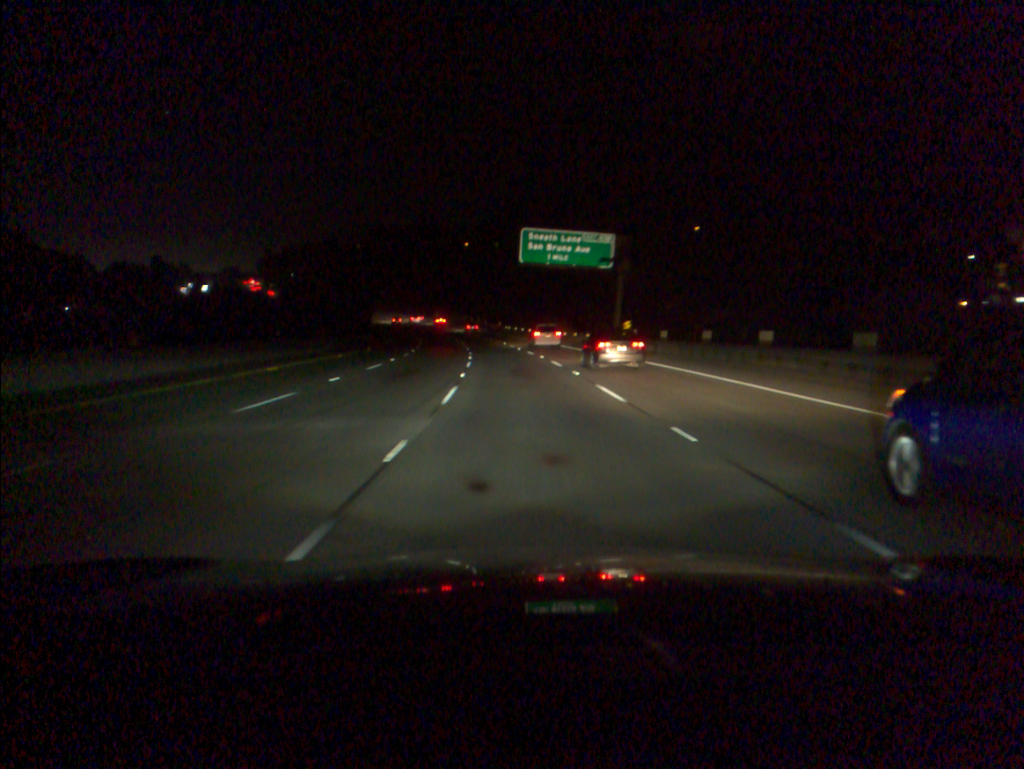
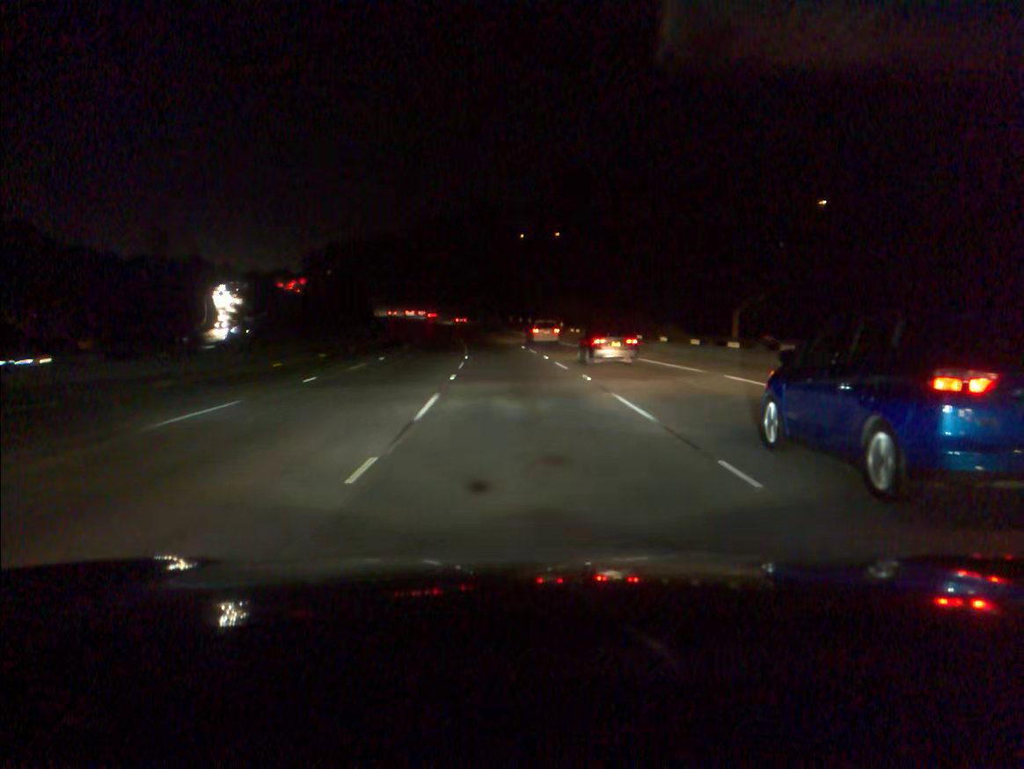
(-1.6, +47.4) m; -4°
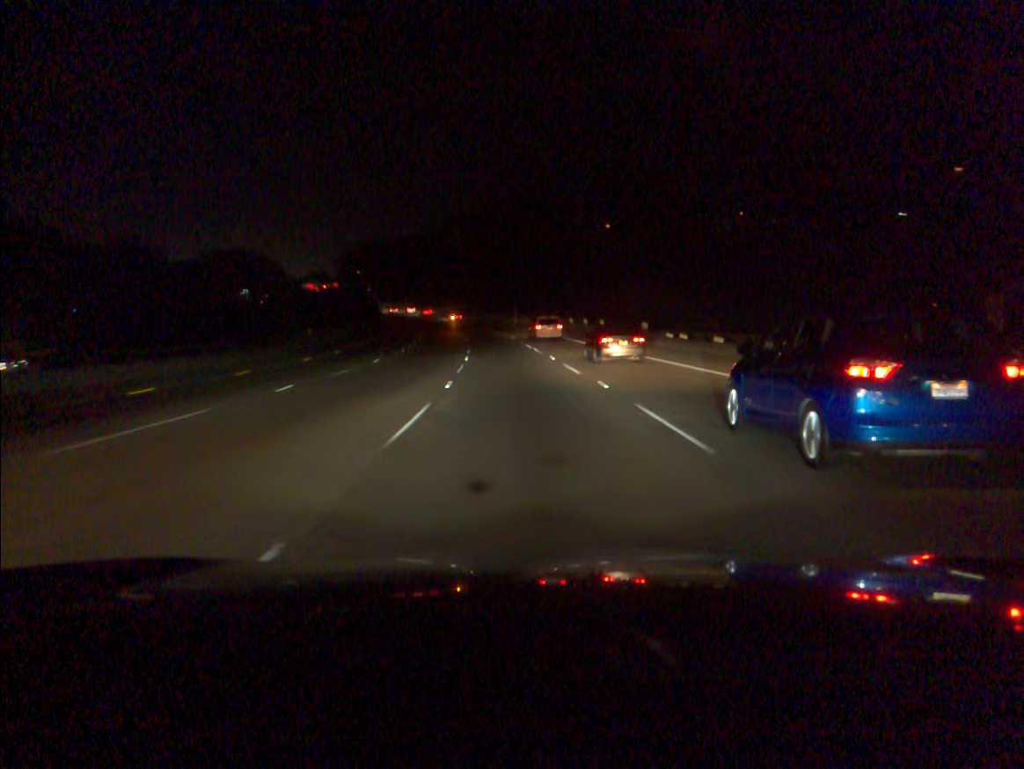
(-0.9, +31.9) m; -3°
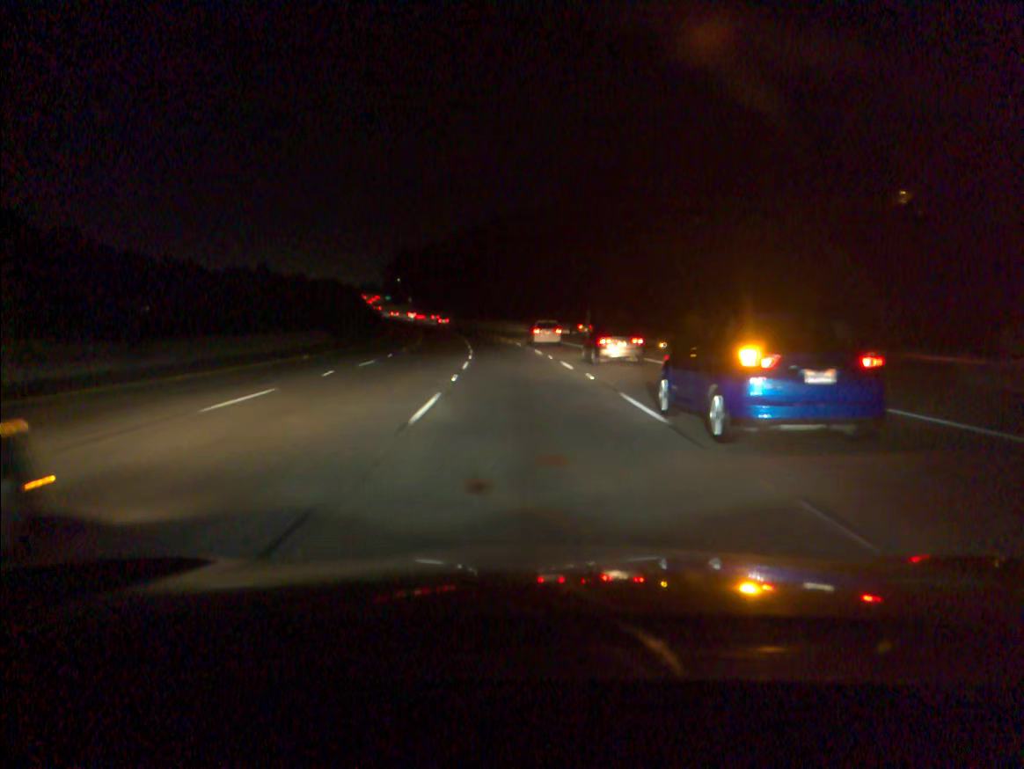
(-1.9, +47.9) m; -4°
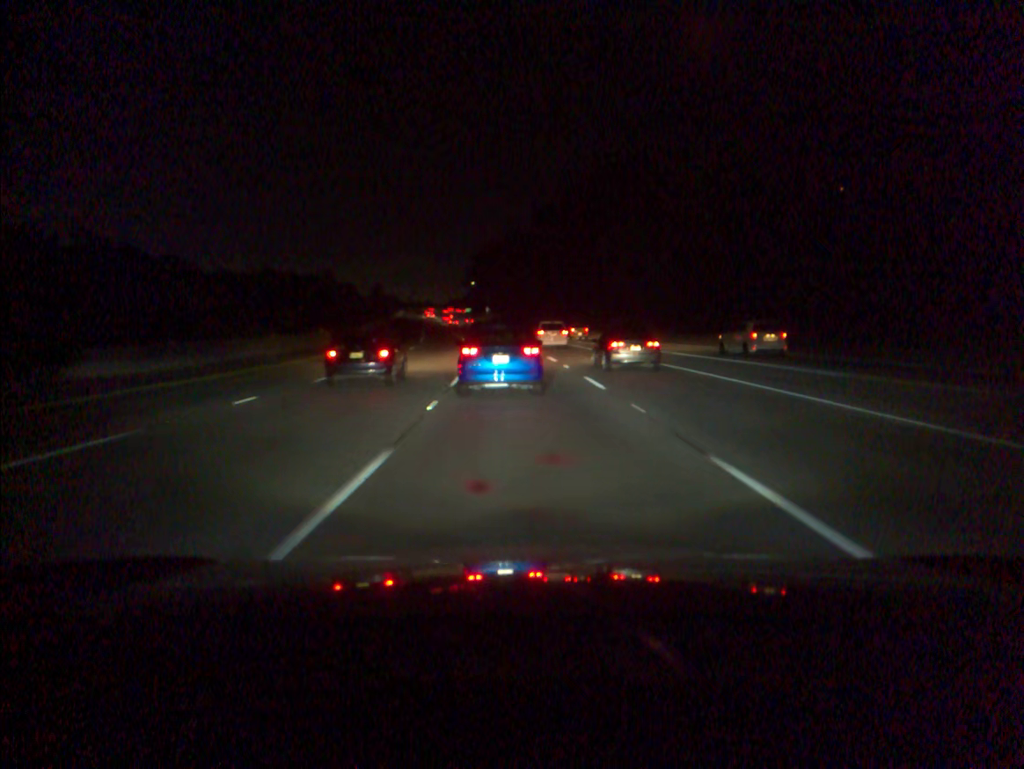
(-4.9, +79.8) m; -7°
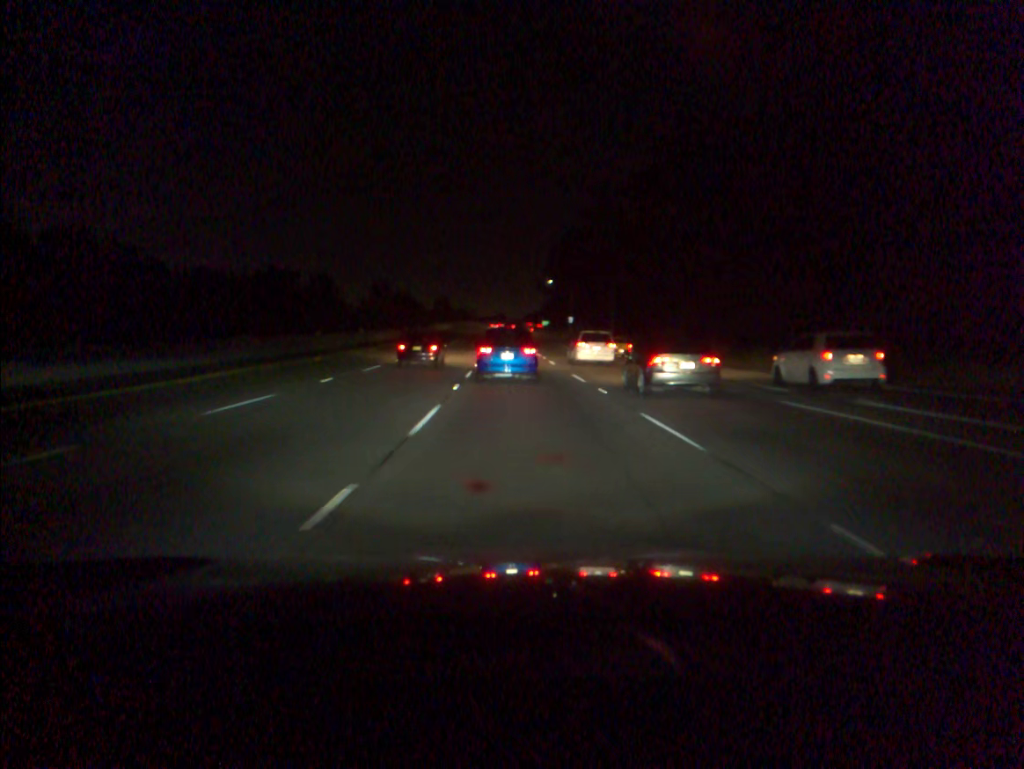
(-3.4, +66.6) m; -6°
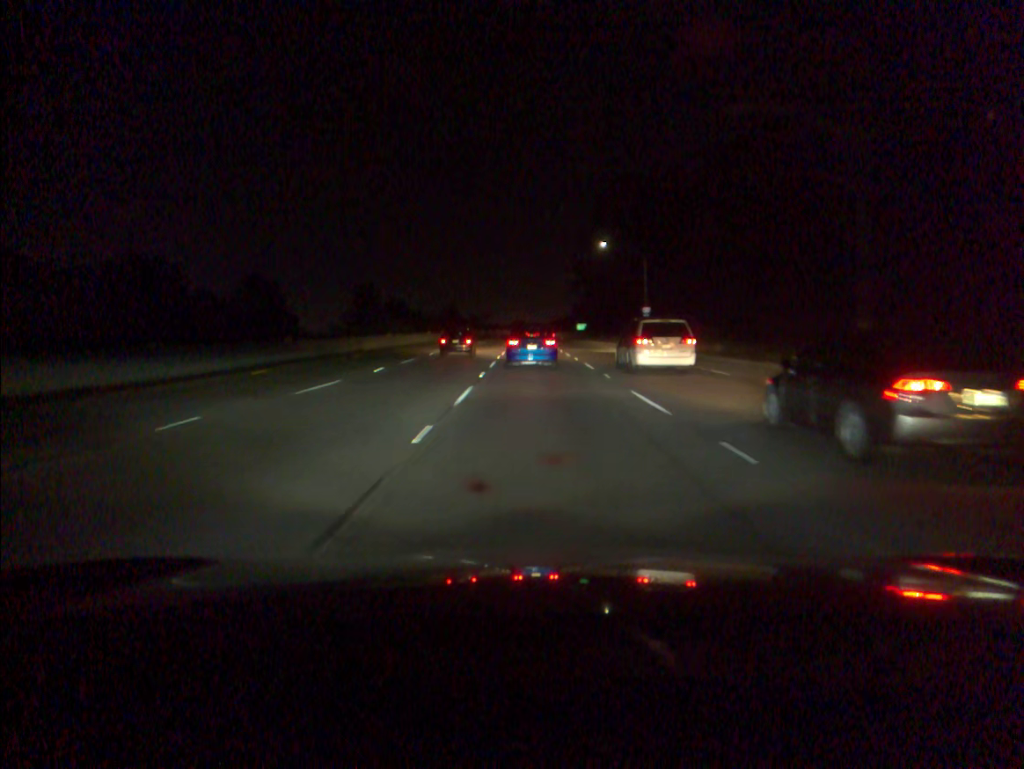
(-1.6, +69.2) m; -2°
